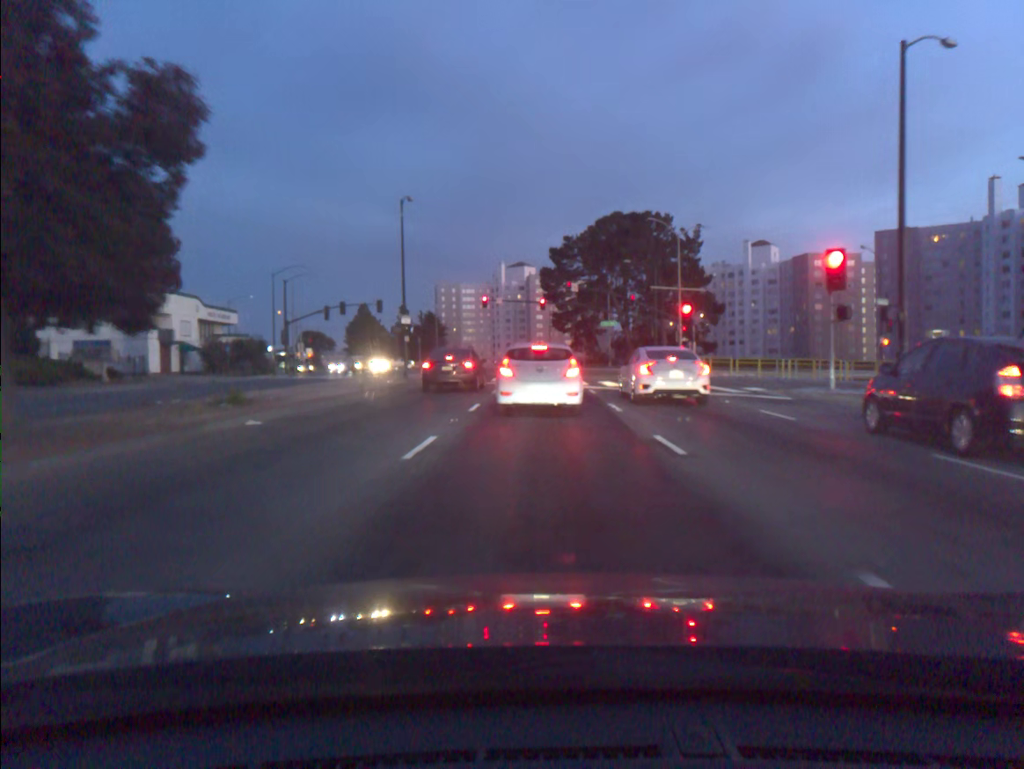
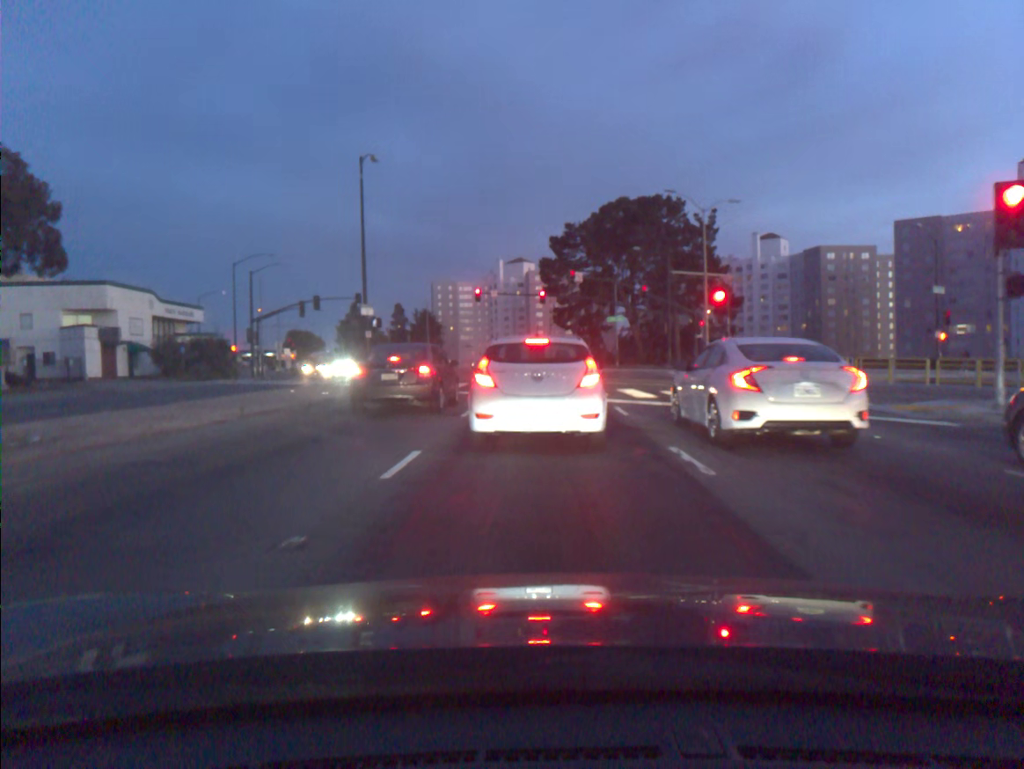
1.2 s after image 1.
(0.0, +9.2) m; 0°
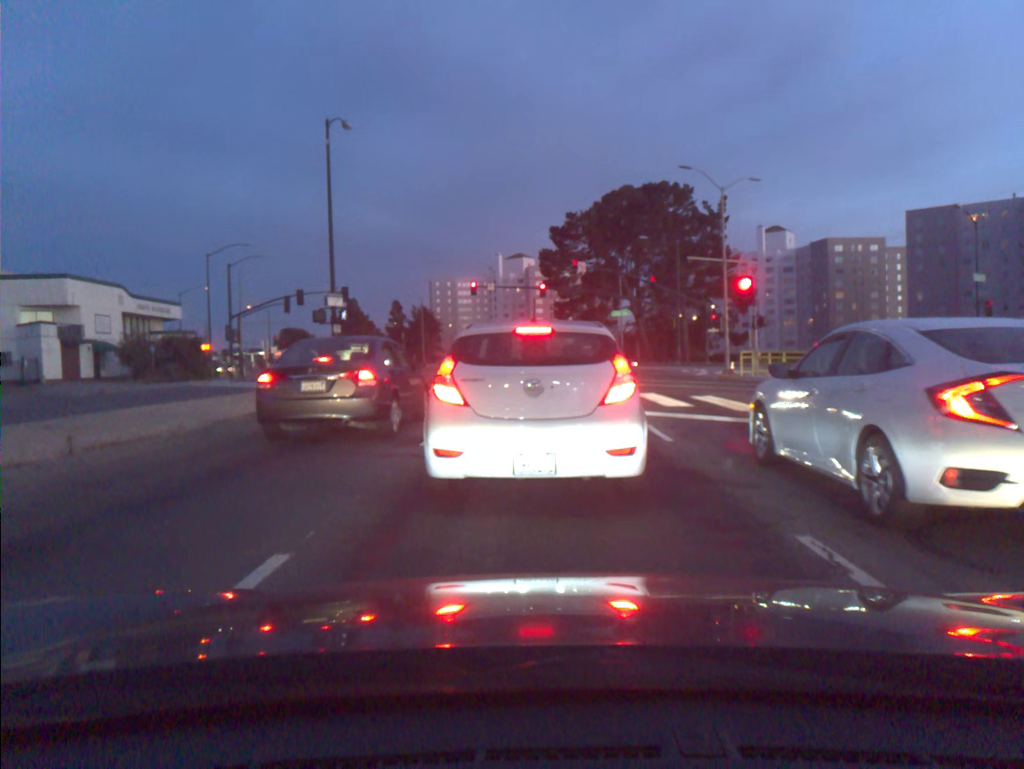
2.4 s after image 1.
(0.0, +5.2) m; 0°
